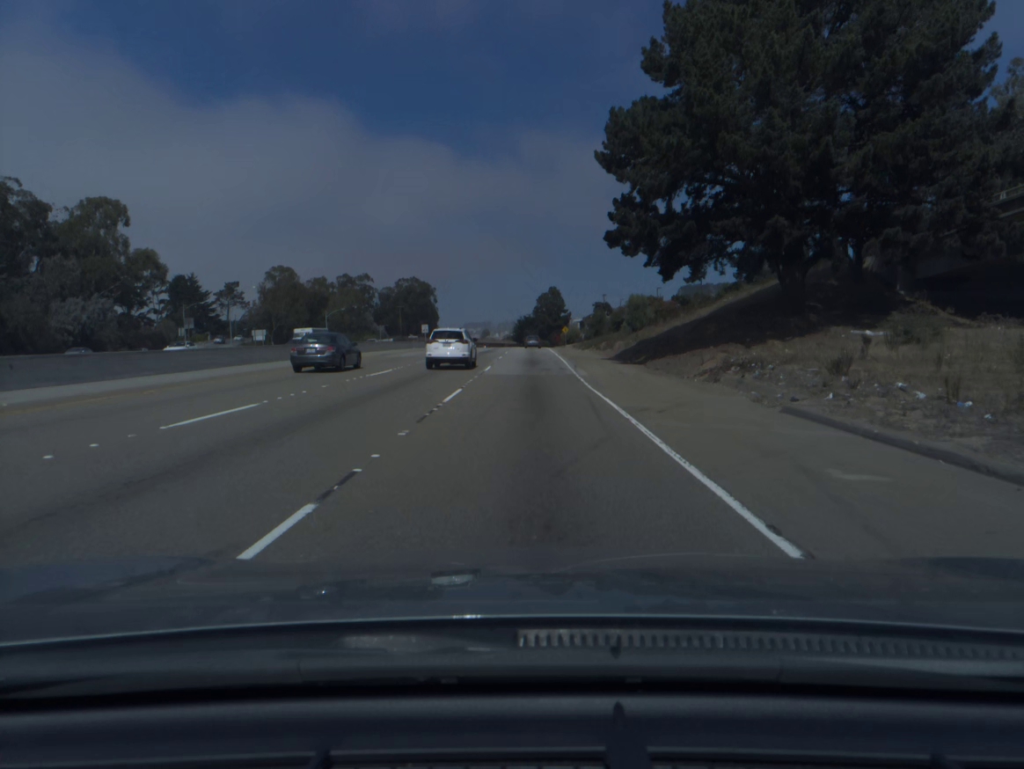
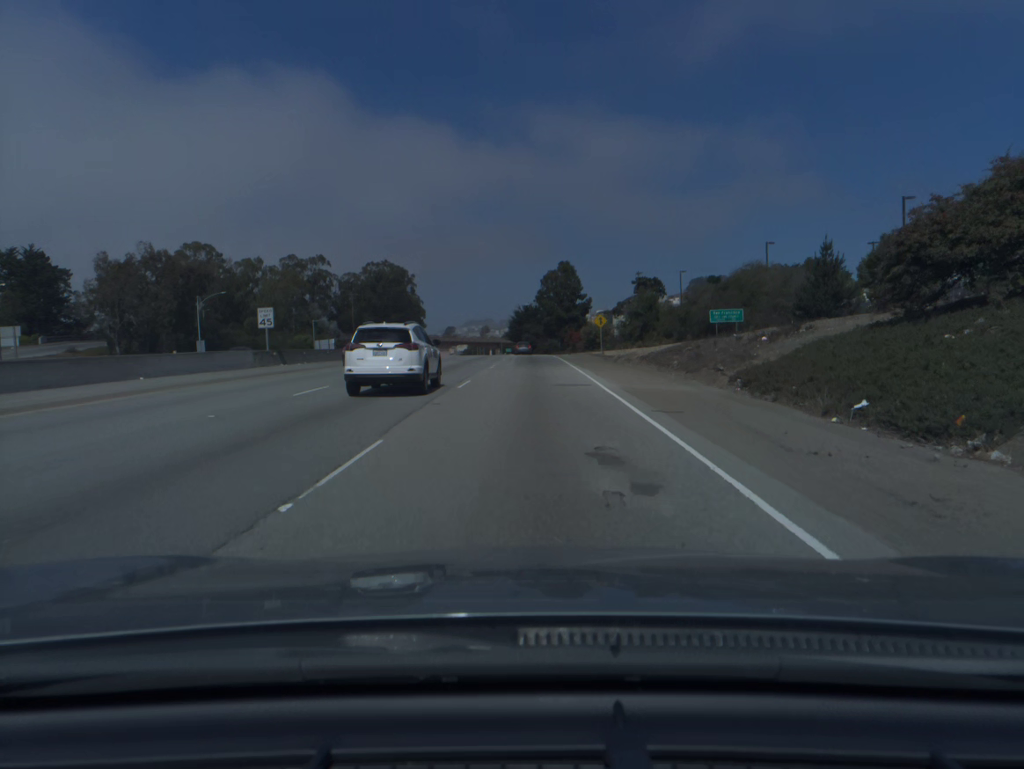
(+0.2, +68.0) m; 0°
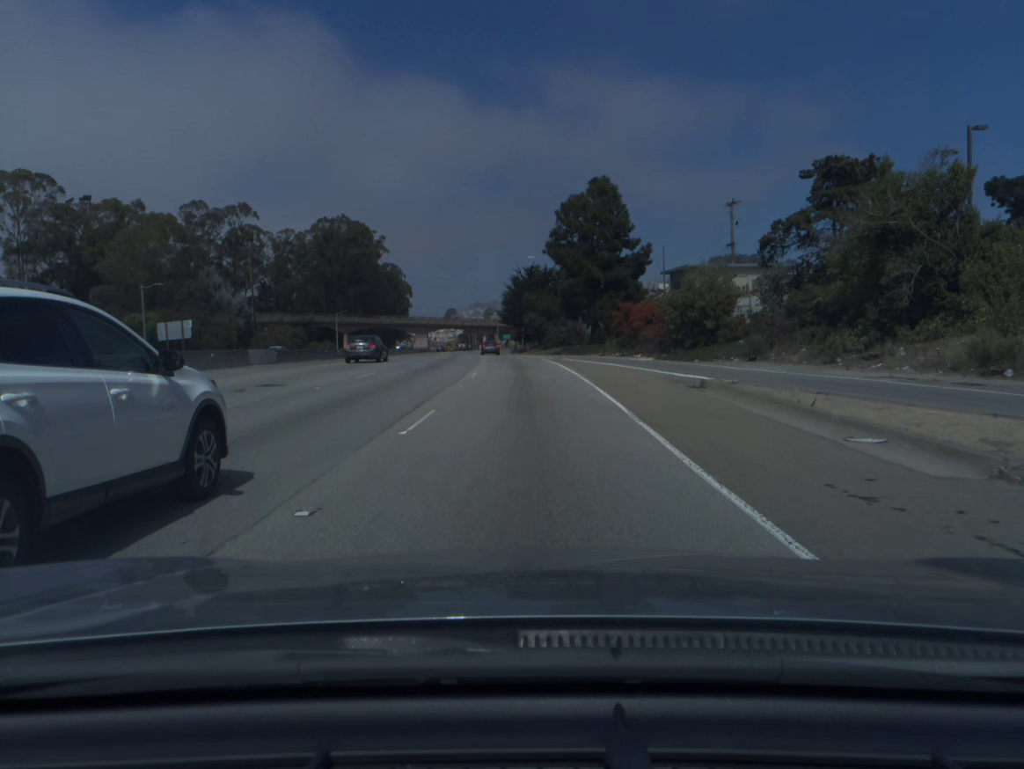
(-0.1, +68.1) m; -1°
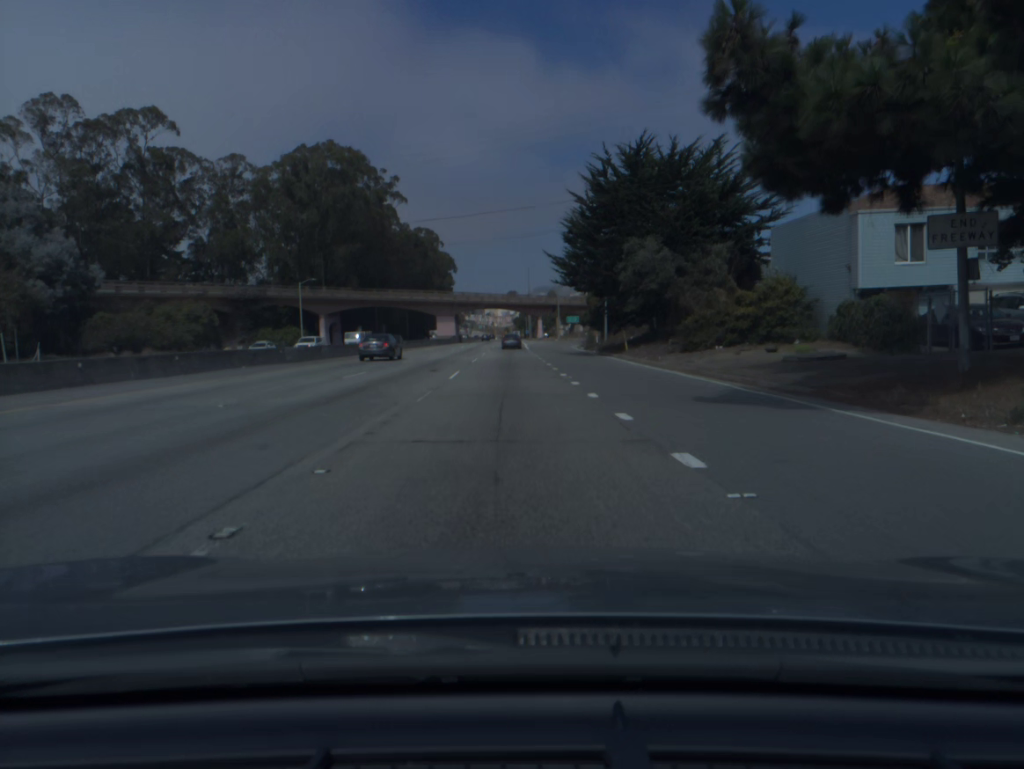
(-2.4, +67.7) m; -5°
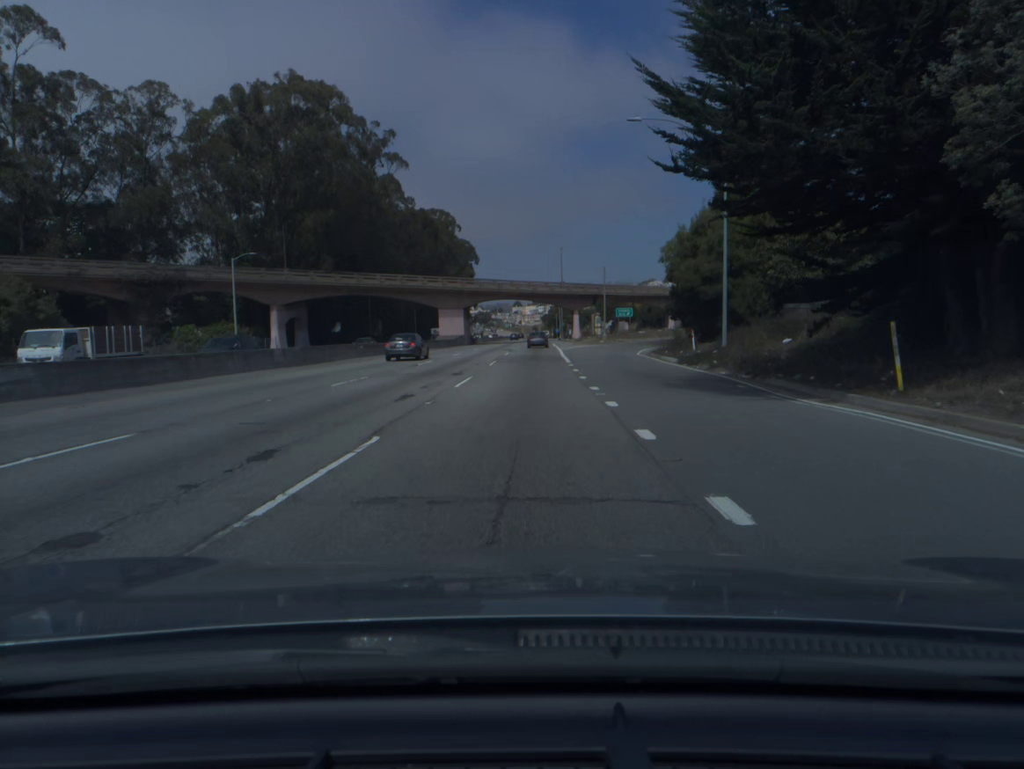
(-0.7, +33.9) m; -2°
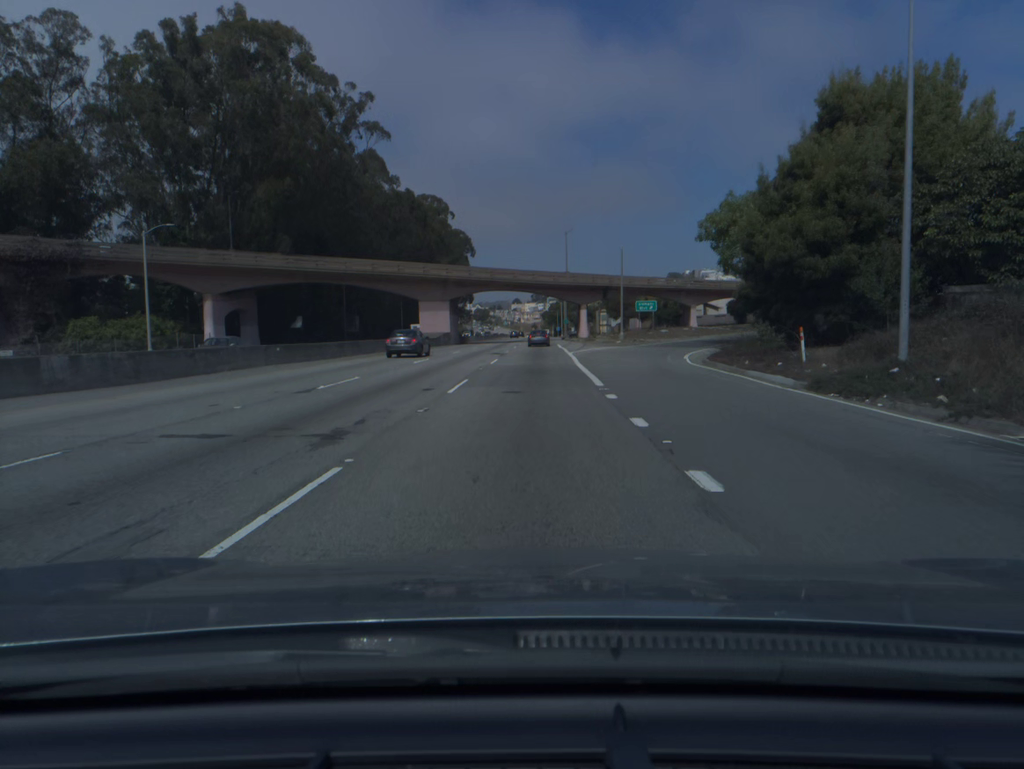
(0.0, +17.0) m; 0°
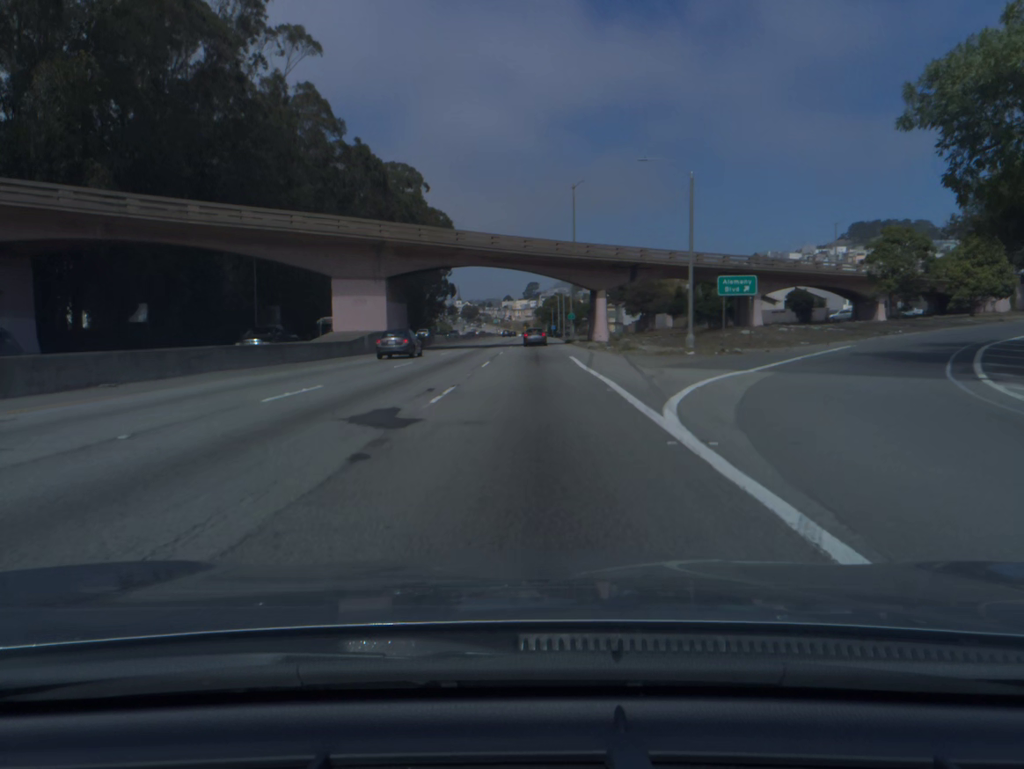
(+0.2, +33.6) m; +1°
